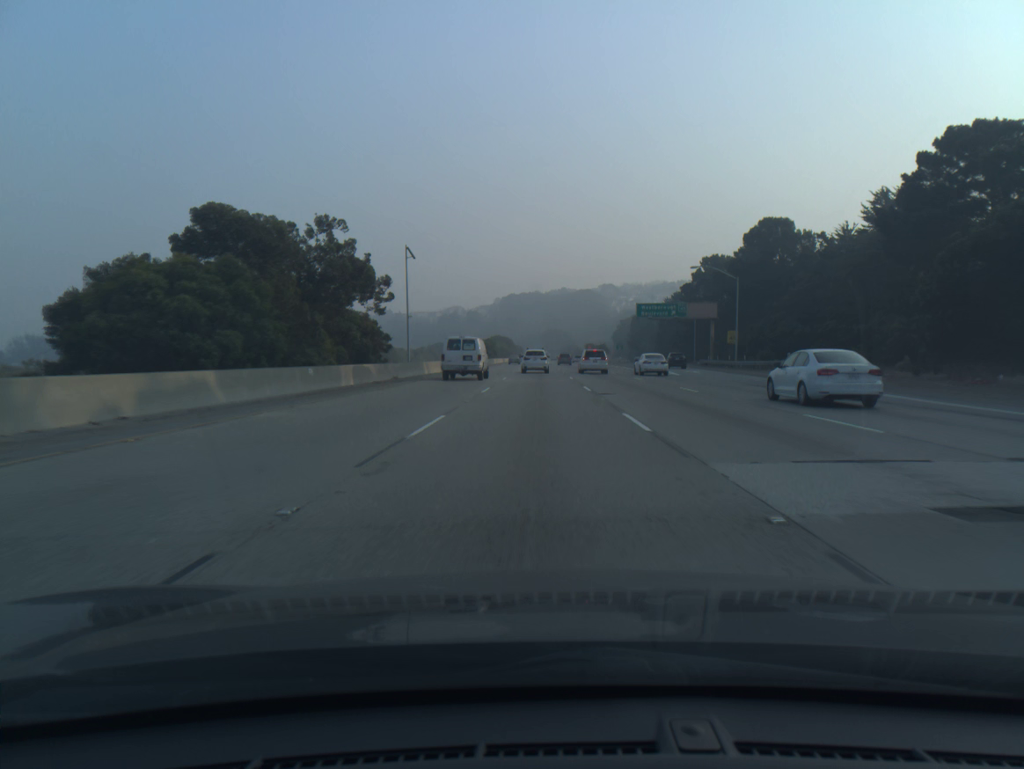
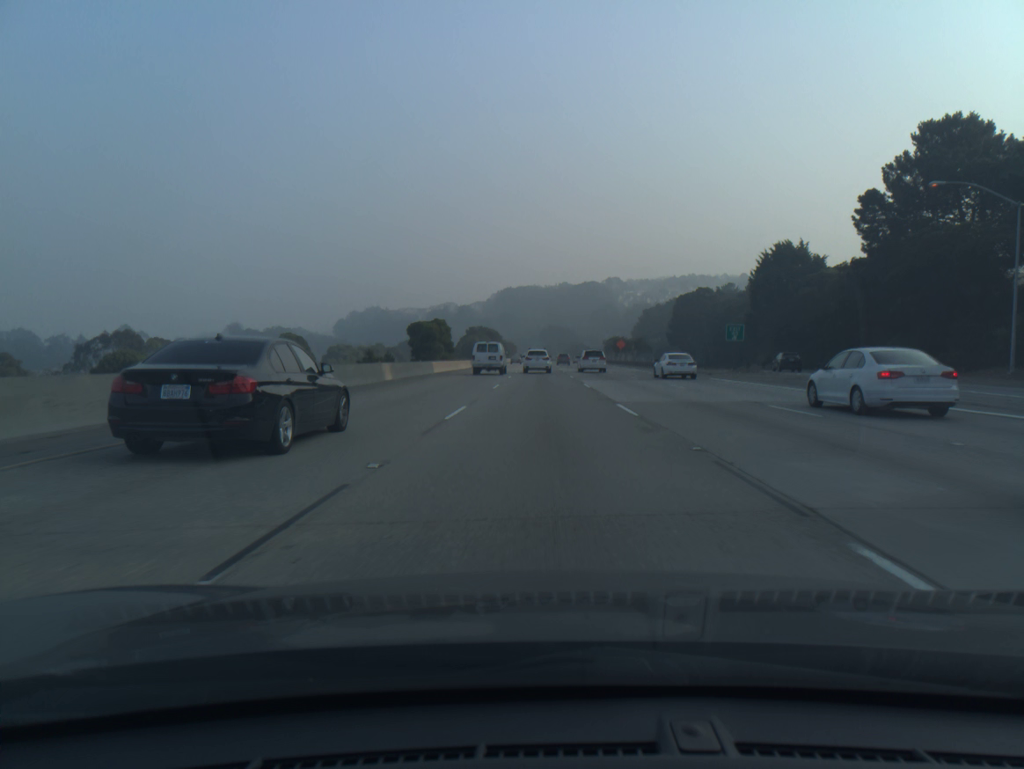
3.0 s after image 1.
(-0.3, +84.5) m; 0°
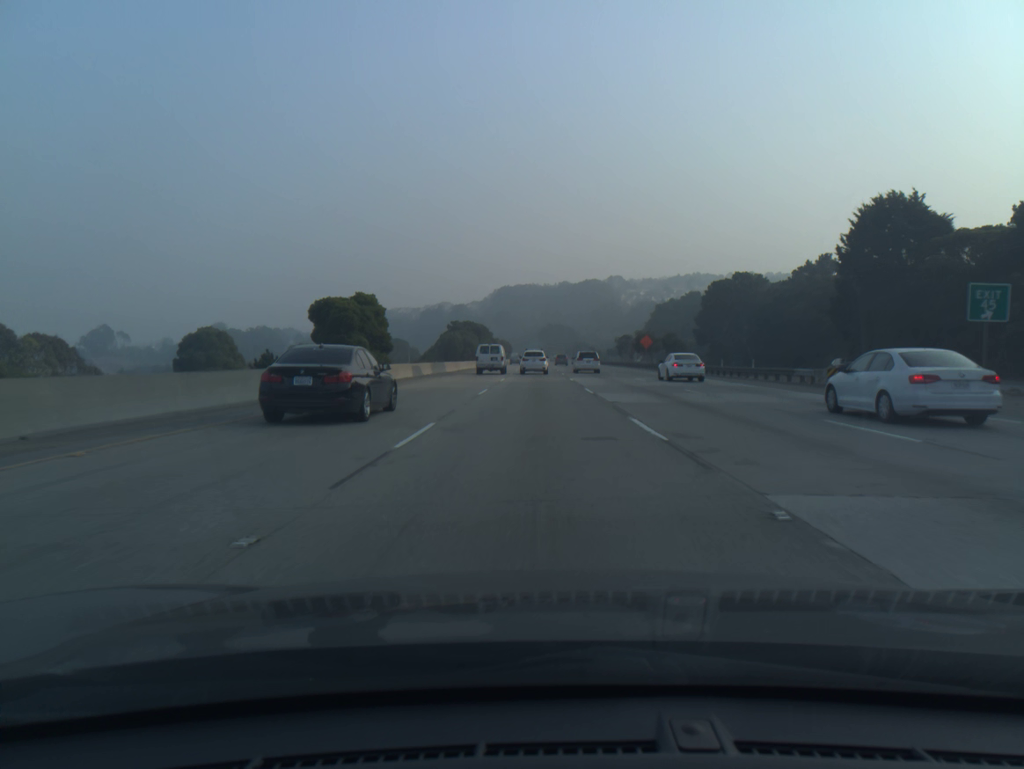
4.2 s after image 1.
(+0.1, +33.6) m; 0°
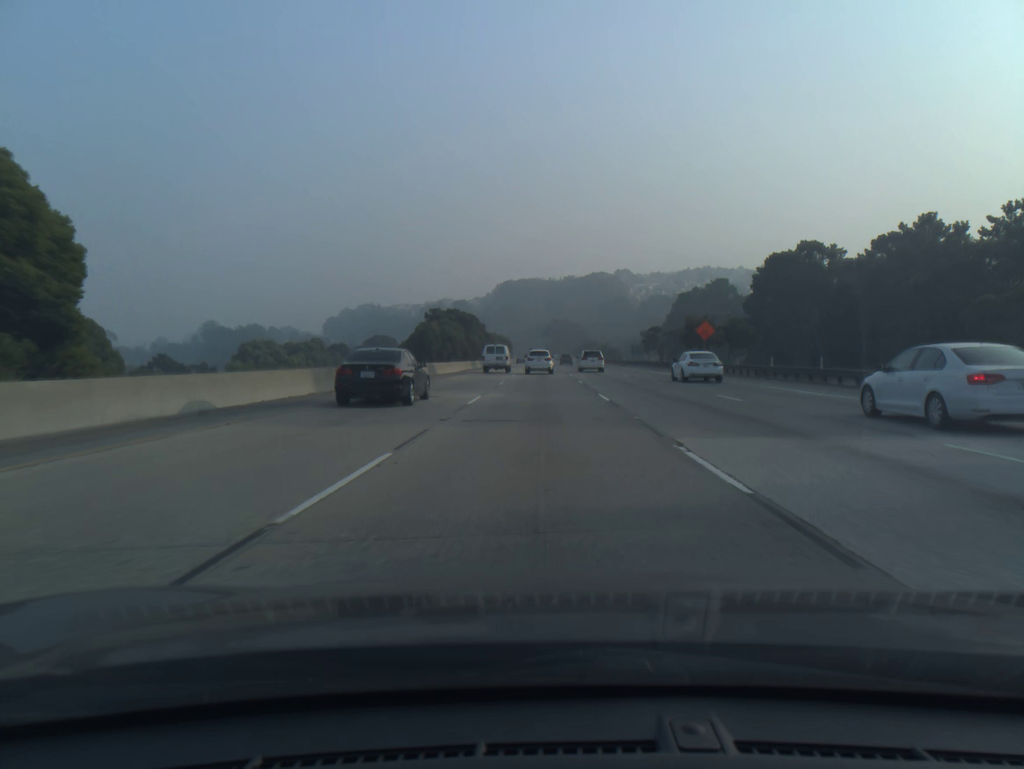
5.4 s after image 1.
(-0.1, +33.5) m; 0°
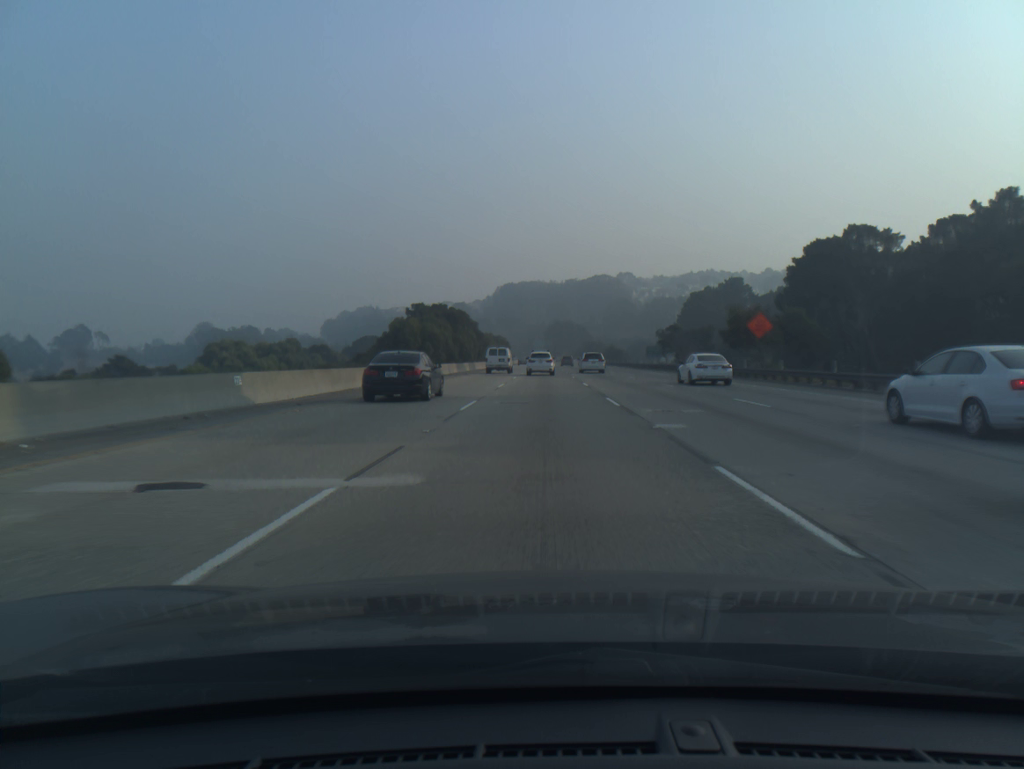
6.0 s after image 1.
(0.0, +16.8) m; 0°
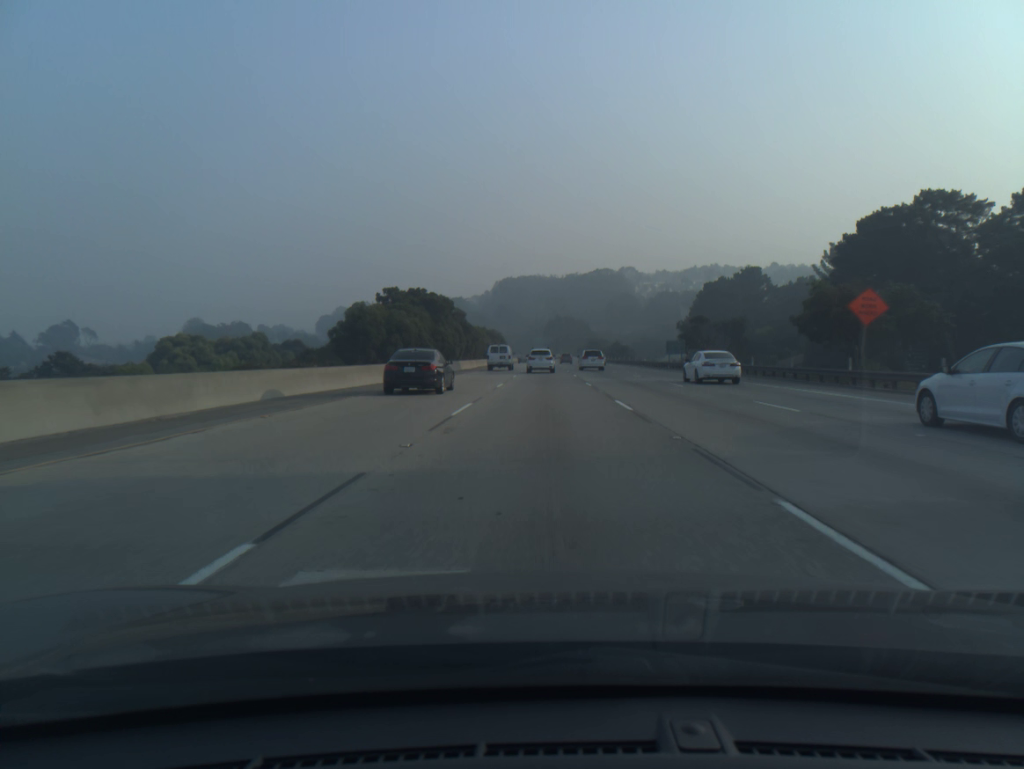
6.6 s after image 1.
(0.0, +16.7) m; 0°
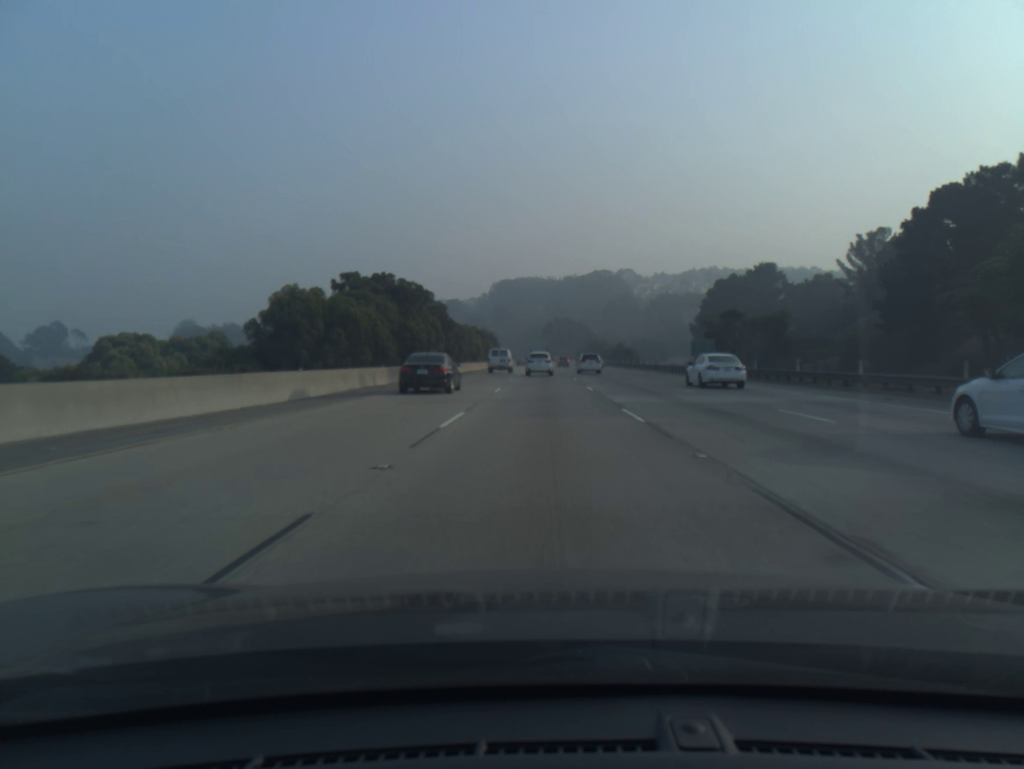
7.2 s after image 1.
(0.0, +16.8) m; 0°
